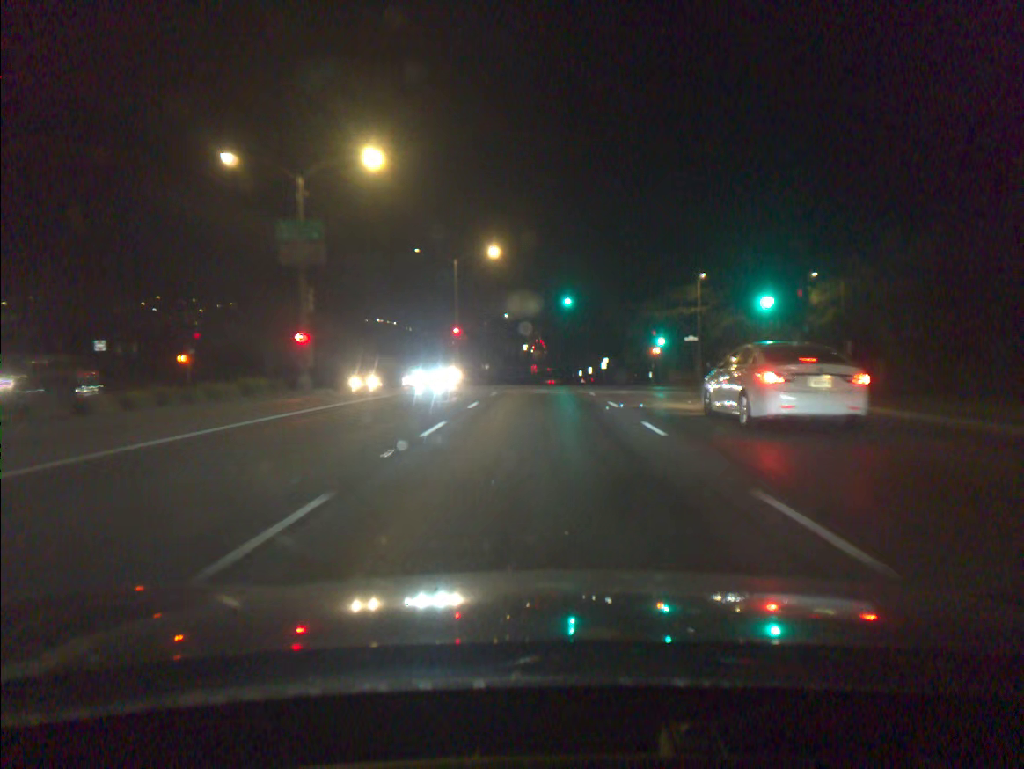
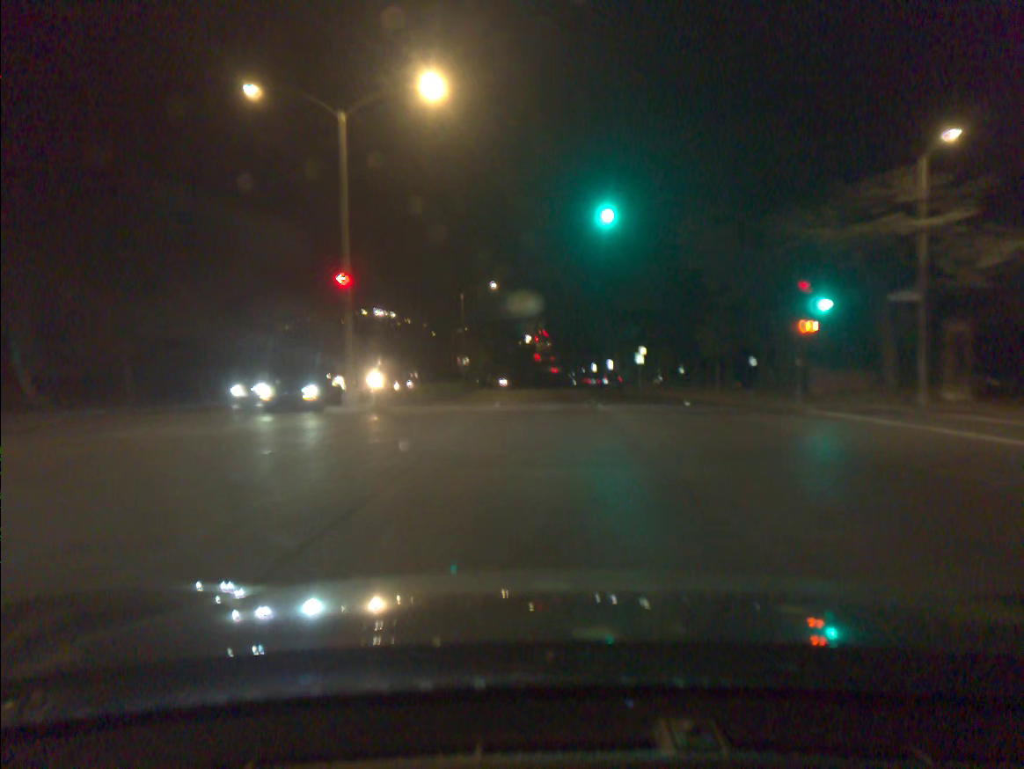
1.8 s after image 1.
(-0.1, +33.7) m; 0°
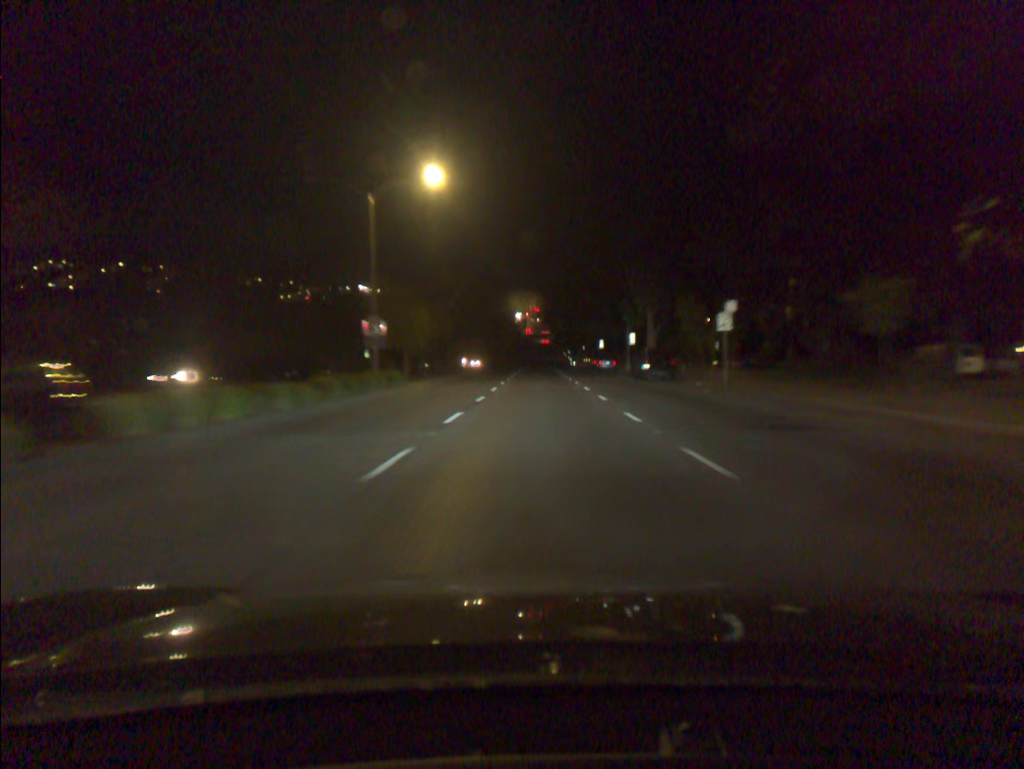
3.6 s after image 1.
(+0.1, +34.1) m; +1°
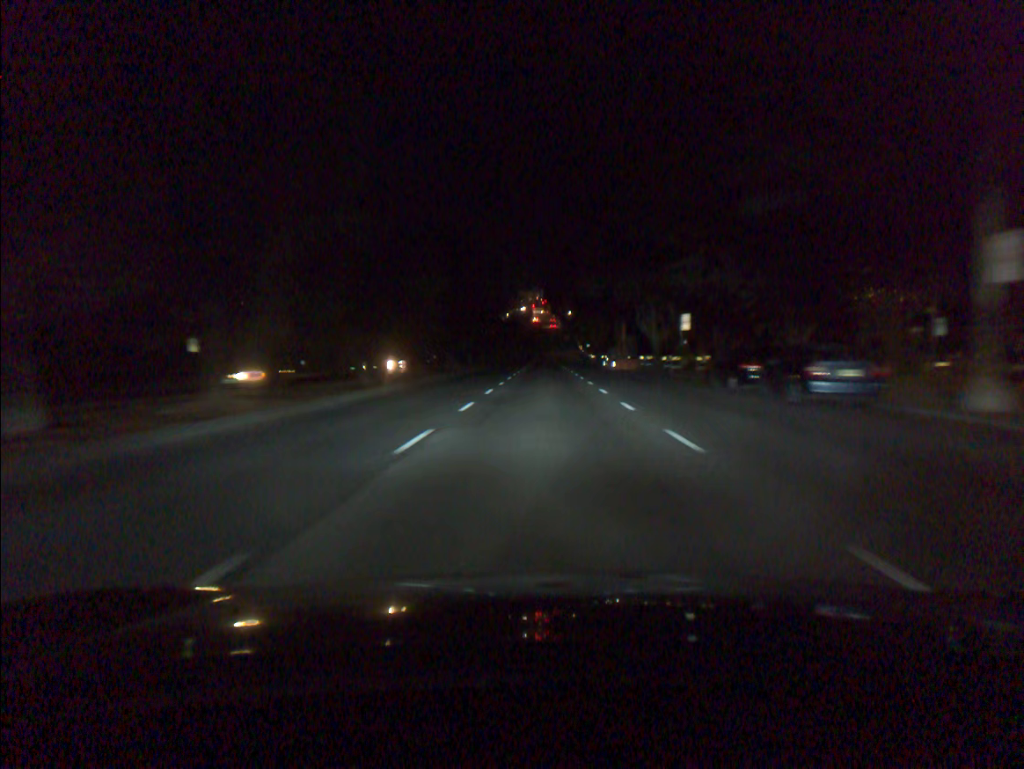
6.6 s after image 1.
(-0.2, +57.1) m; -1°
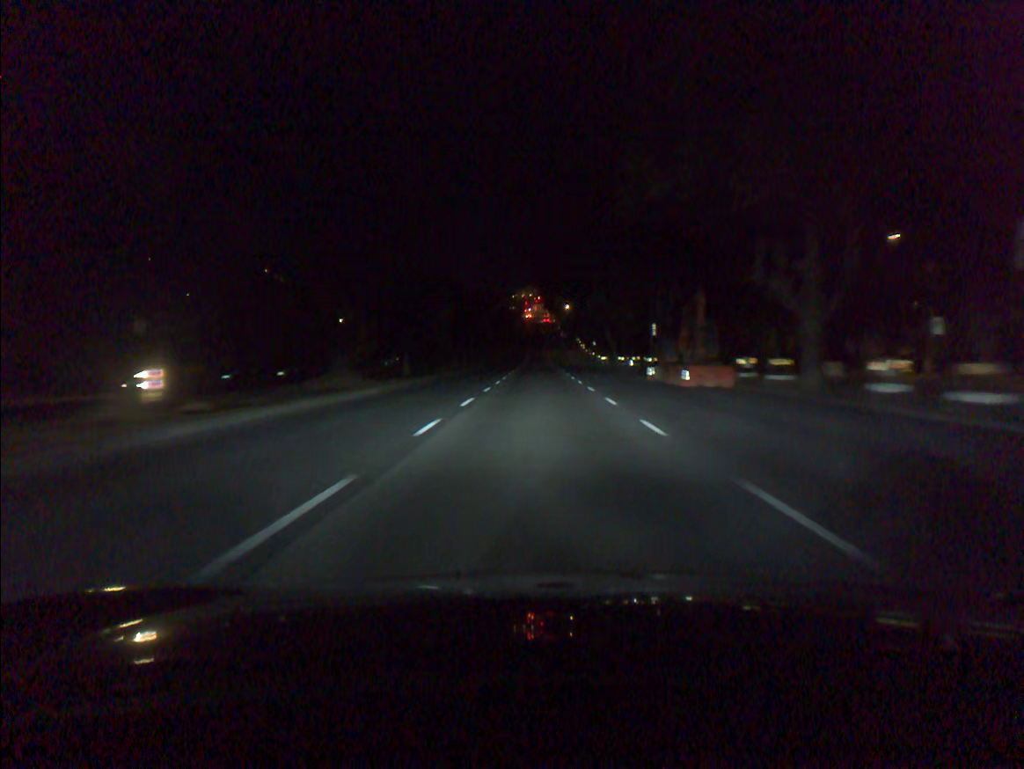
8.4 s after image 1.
(+0.2, +34.2) m; 0°
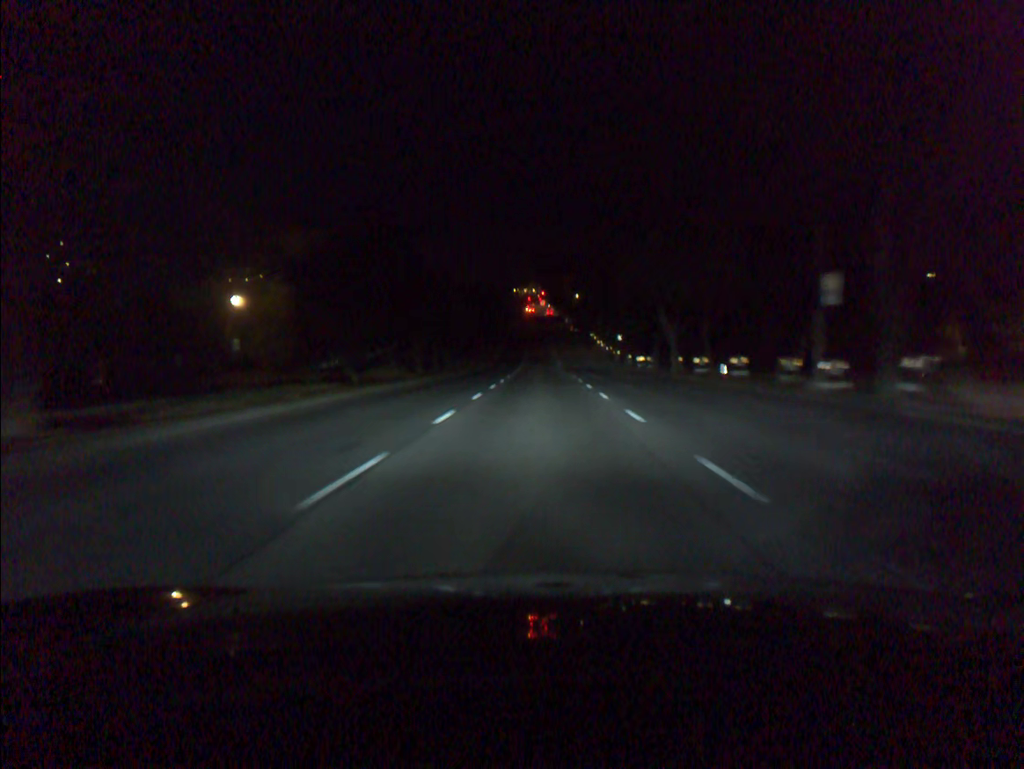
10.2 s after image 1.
(-0.1, +34.1) m; 0°
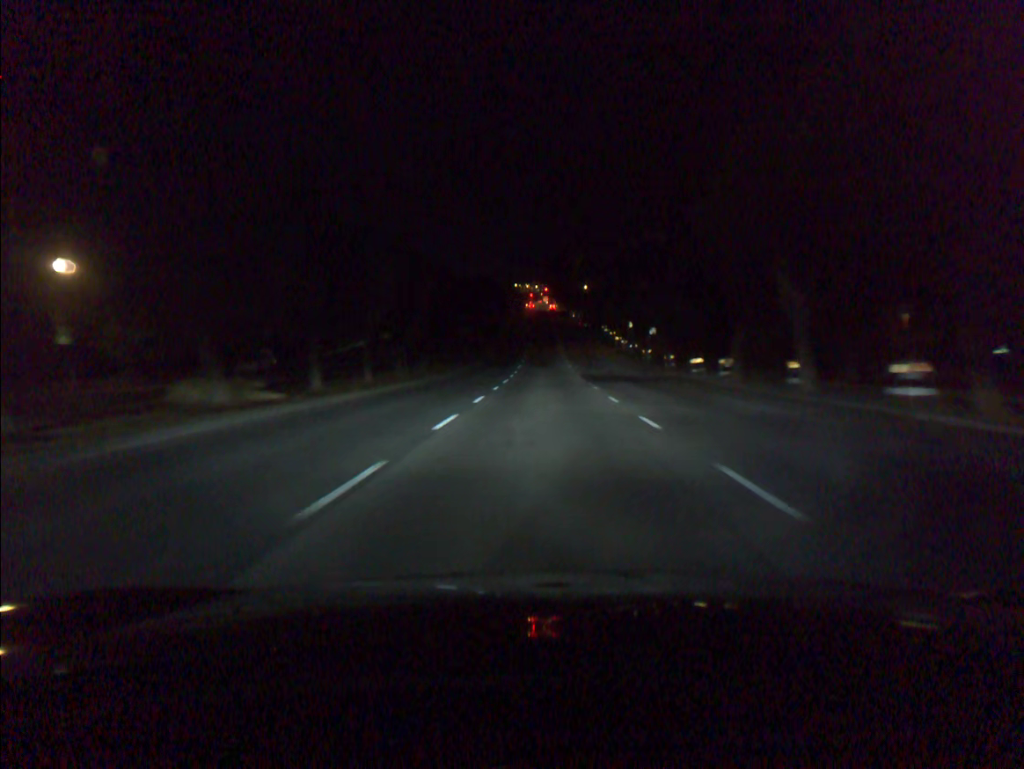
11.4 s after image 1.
(0.0, +22.8) m; 0°
